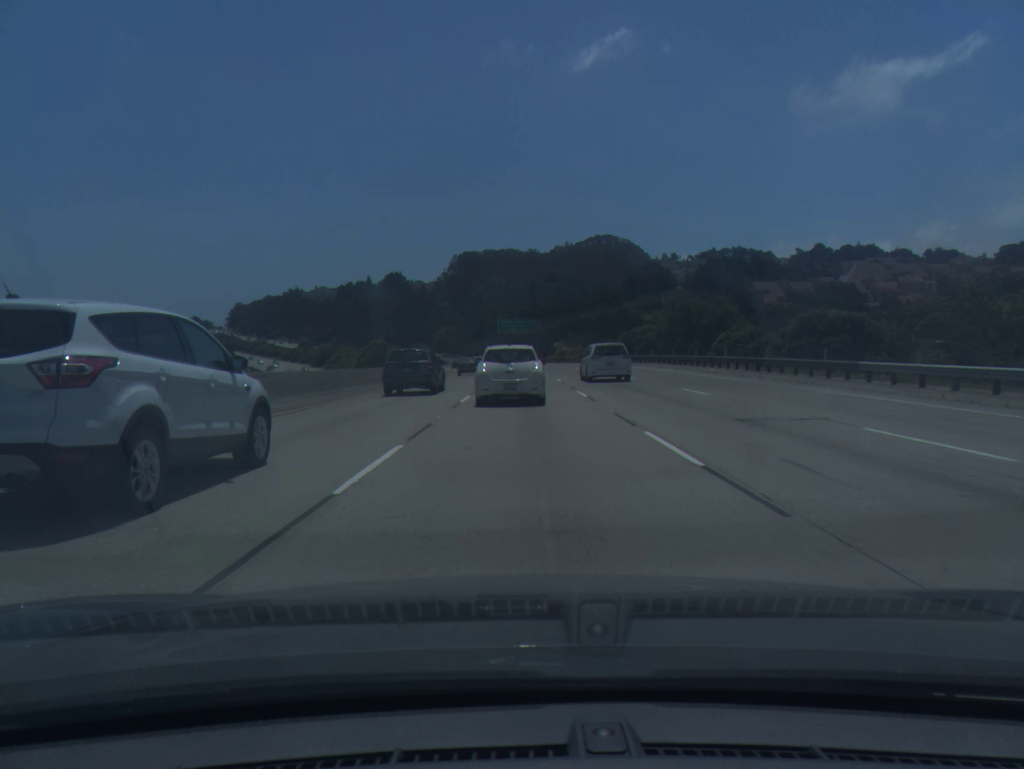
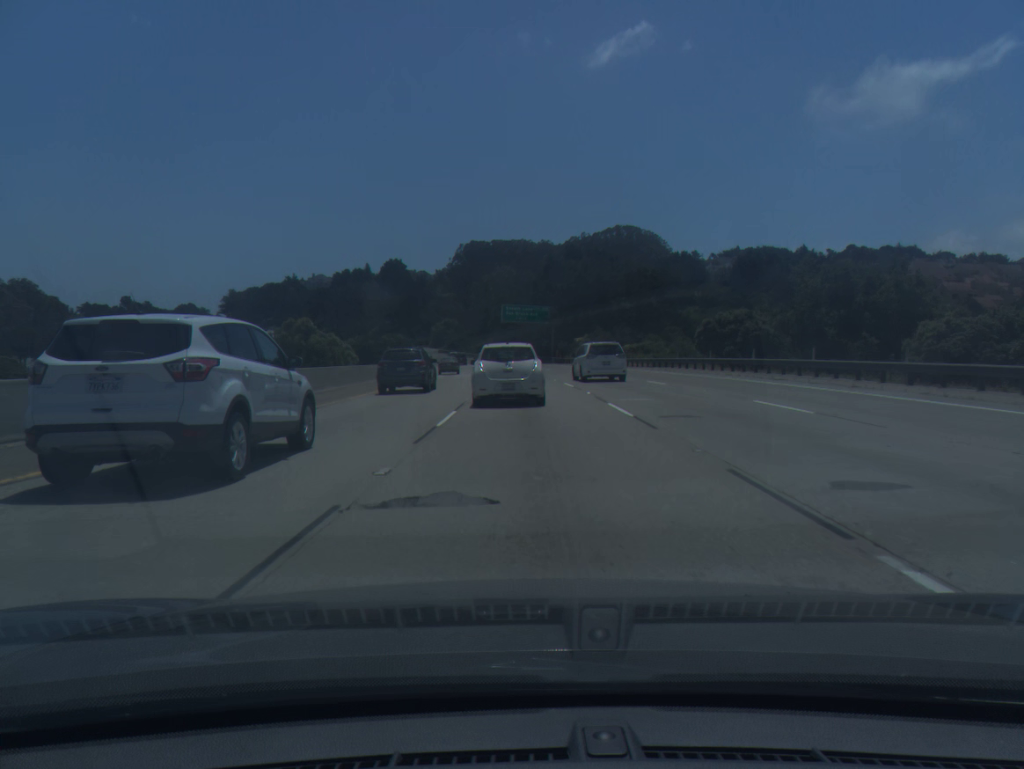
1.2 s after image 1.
(-0.1, +37.0) m; -1°
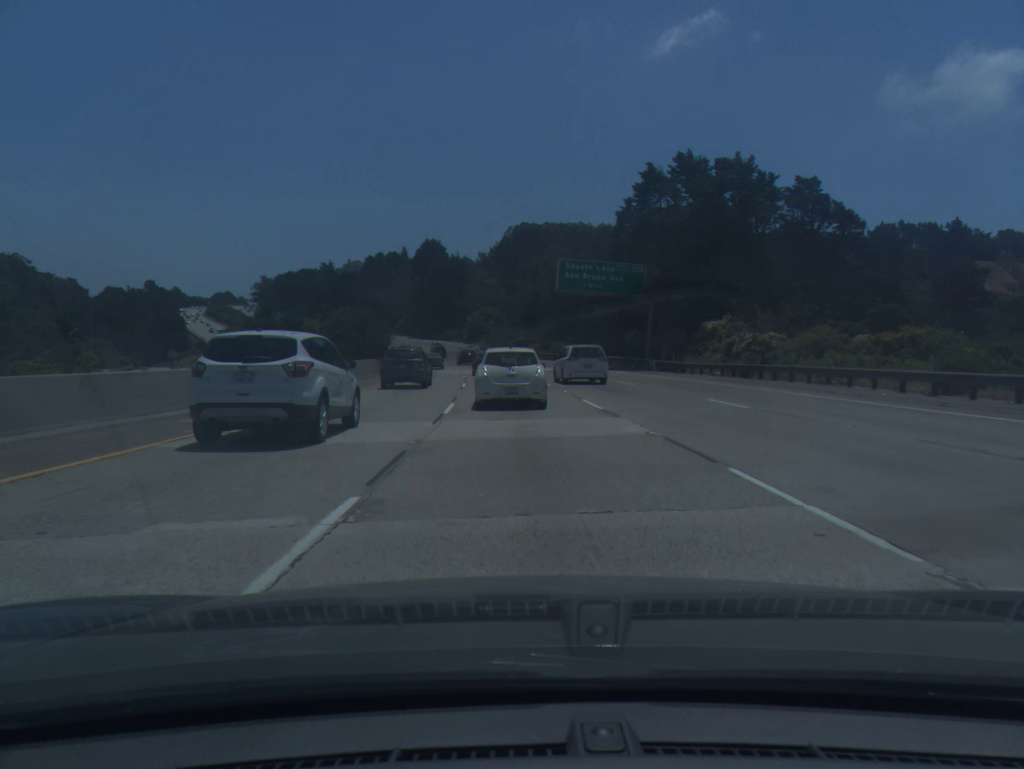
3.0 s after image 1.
(-1.4, +54.6) m; -3°
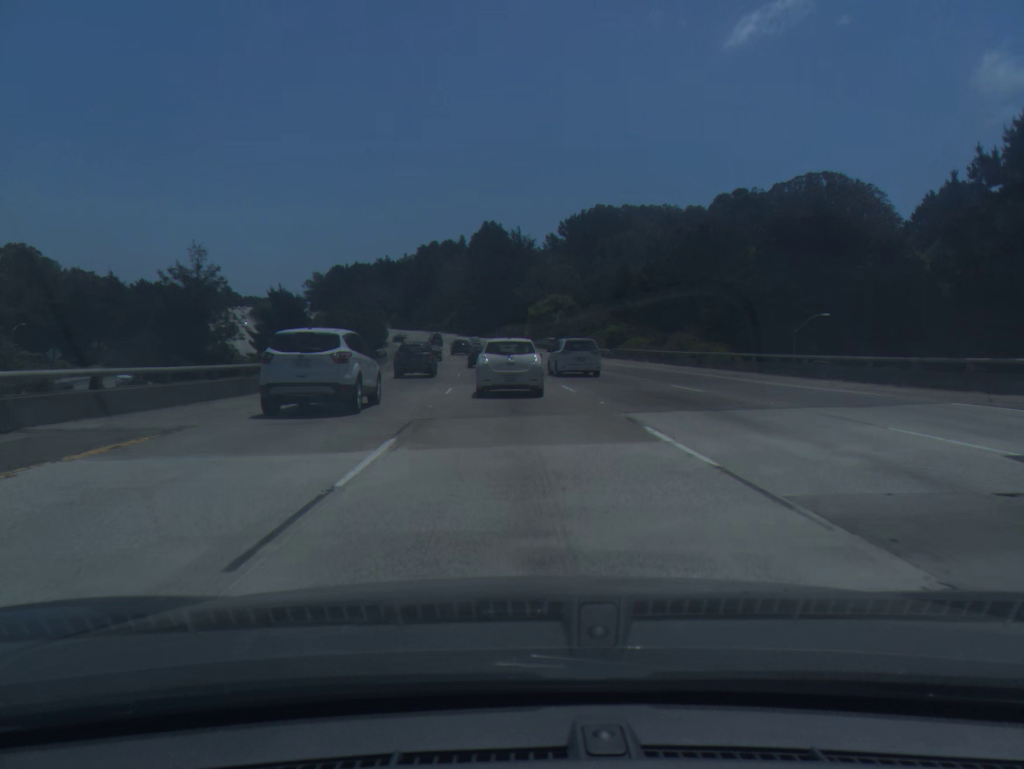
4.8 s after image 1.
(-2.3, +54.4) m; -5°
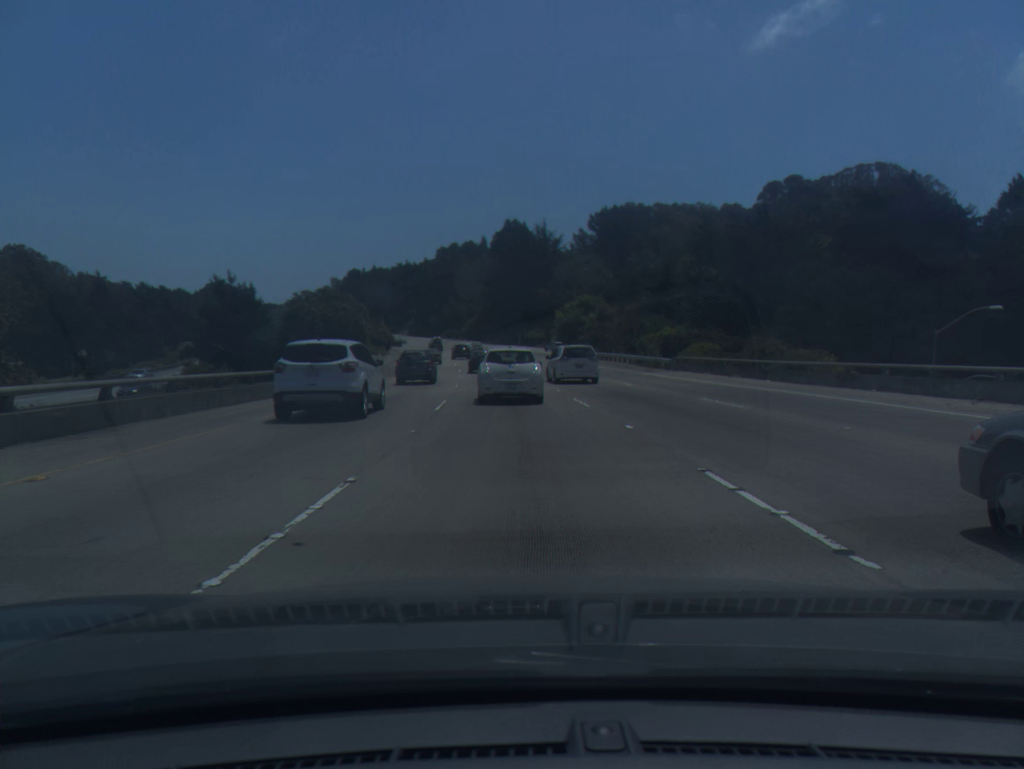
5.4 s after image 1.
(-0.3, +18.2) m; -2°
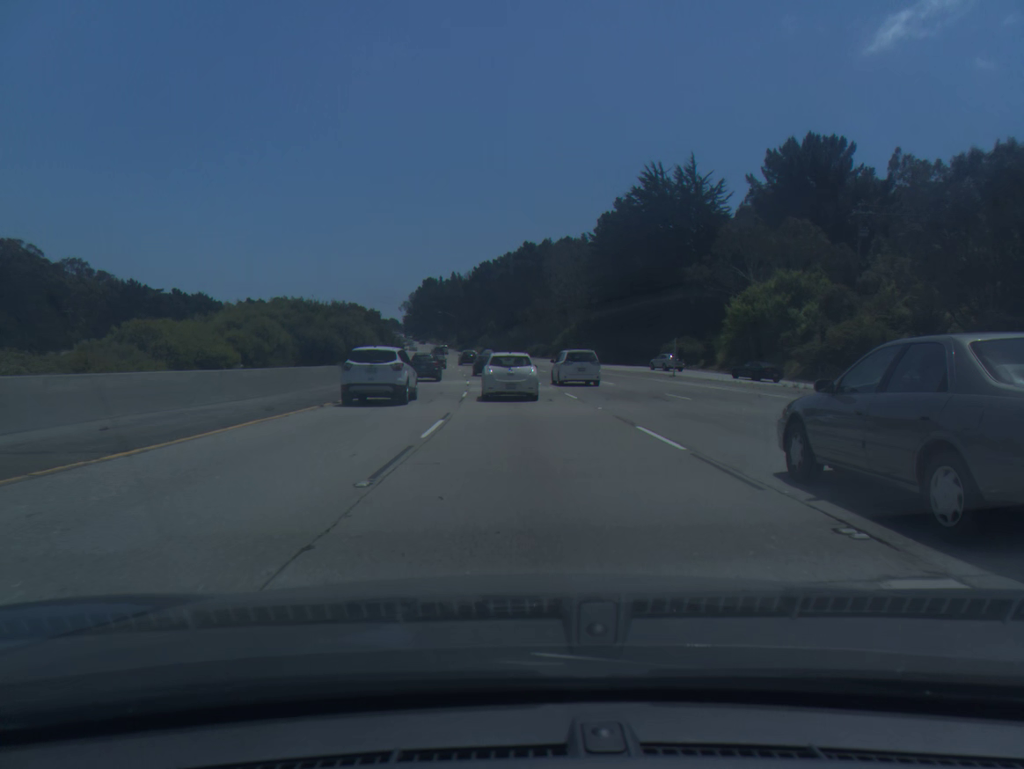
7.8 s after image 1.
(-4.6, +72.4) m; -7°
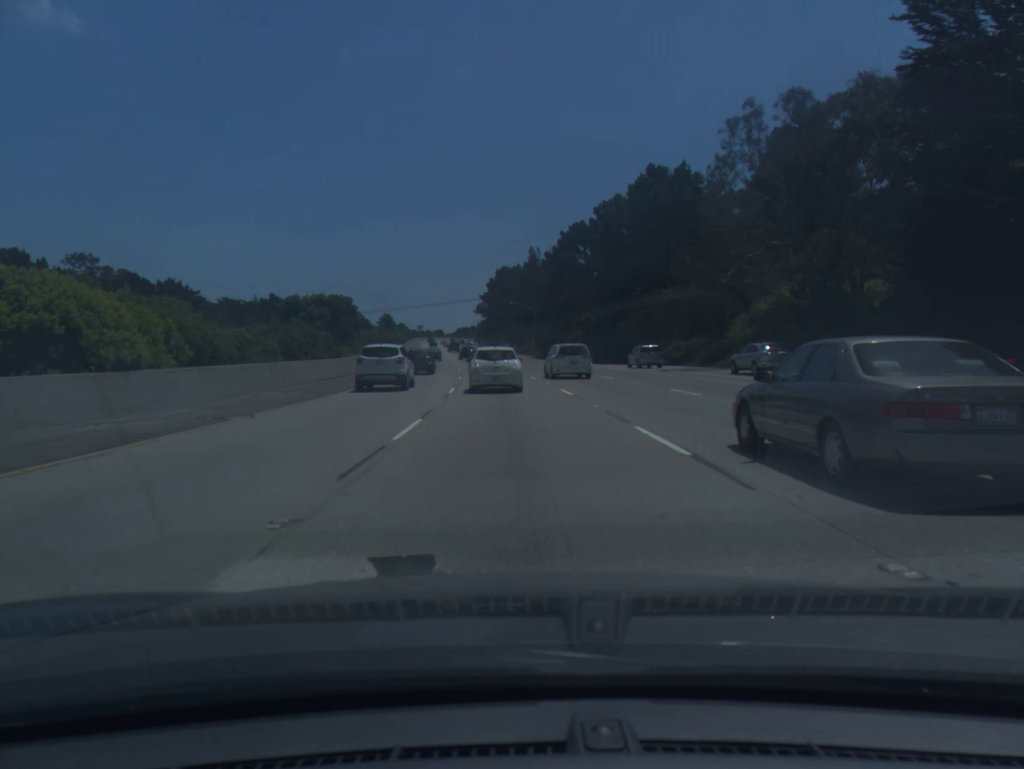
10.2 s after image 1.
(-3.9, +74.1) m; -6°
